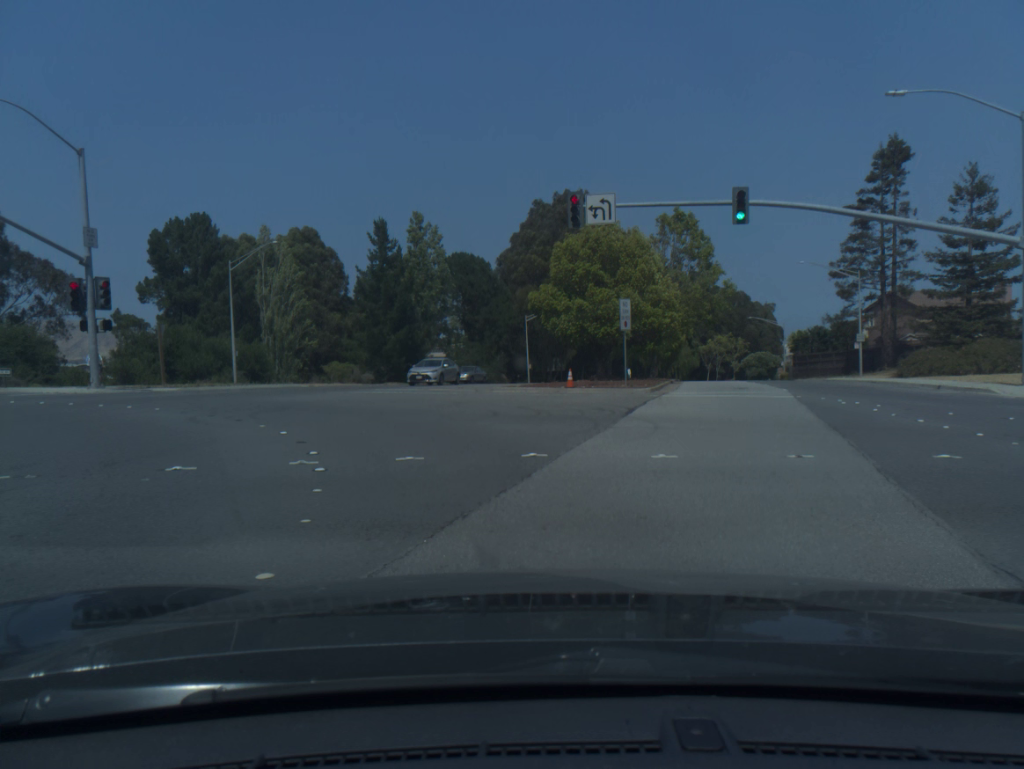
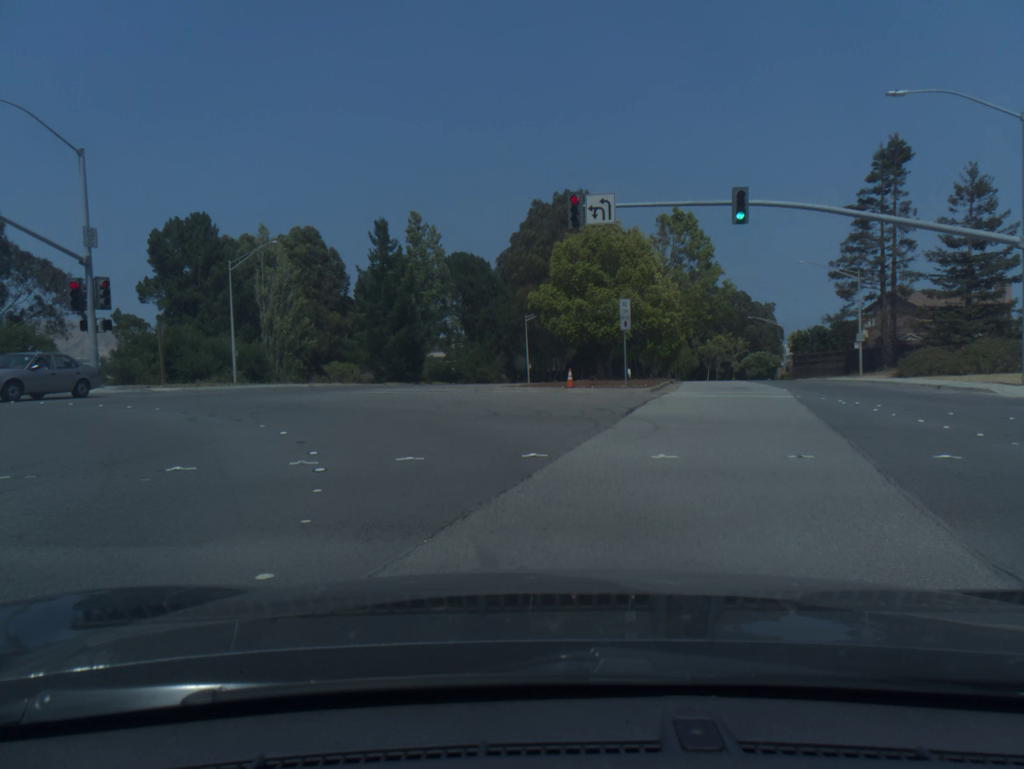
(0.0, +0.1) m; 0°
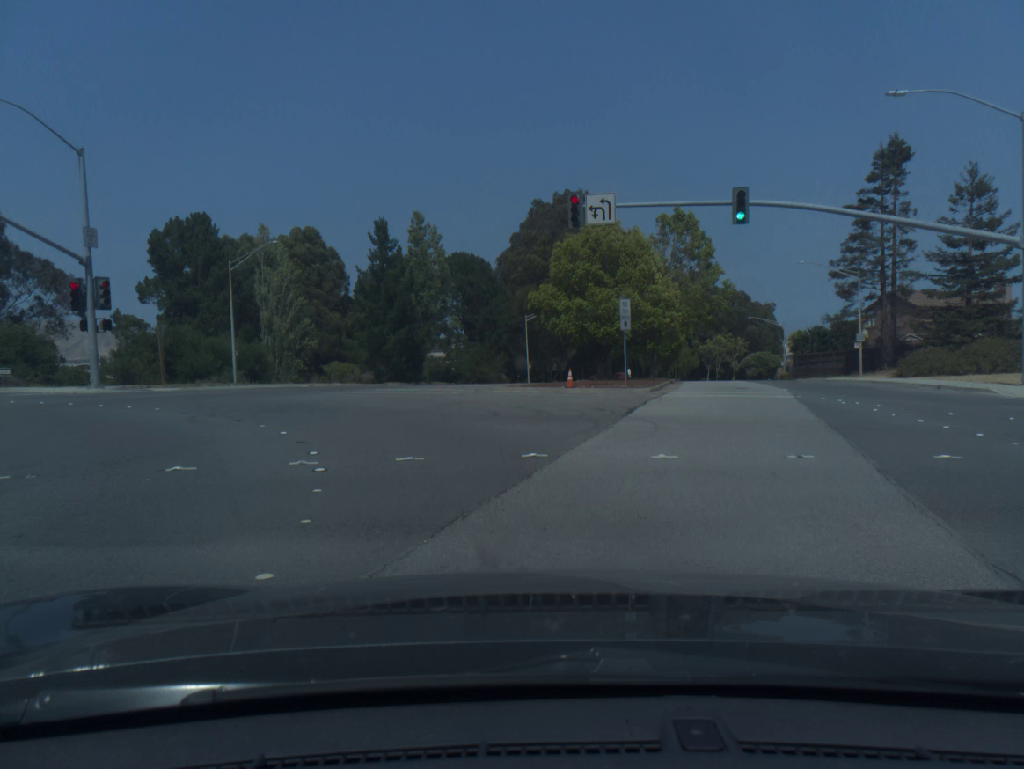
(+0.1, -0.1) m; 0°
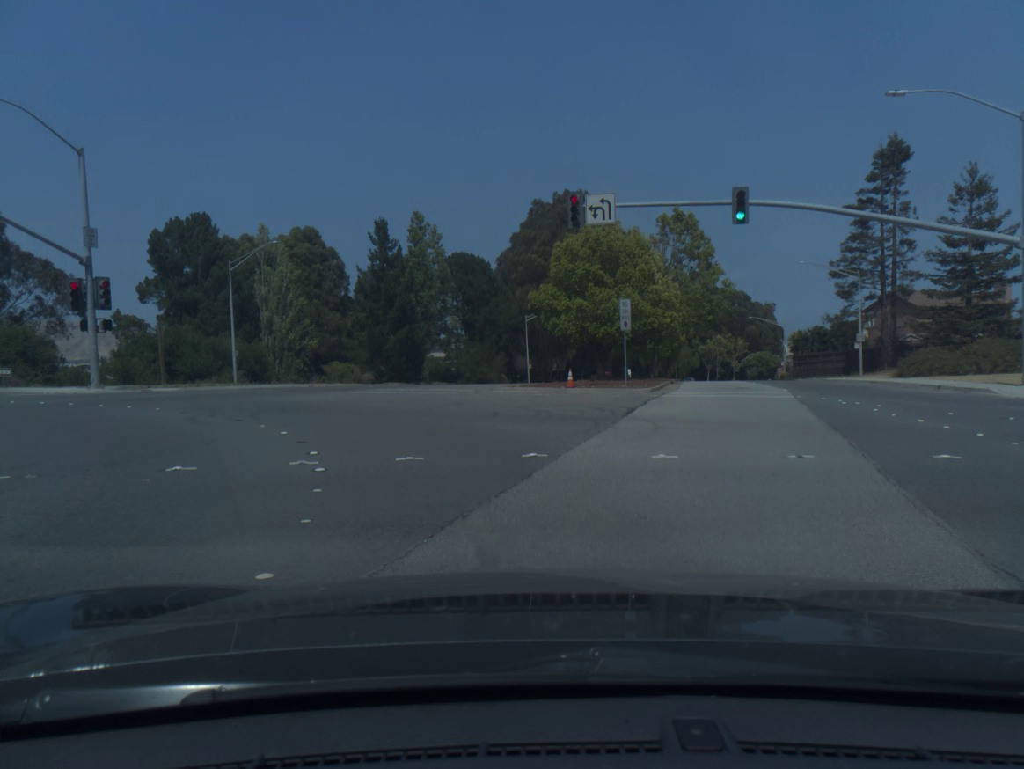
(0.0, 0.0) m; 0°
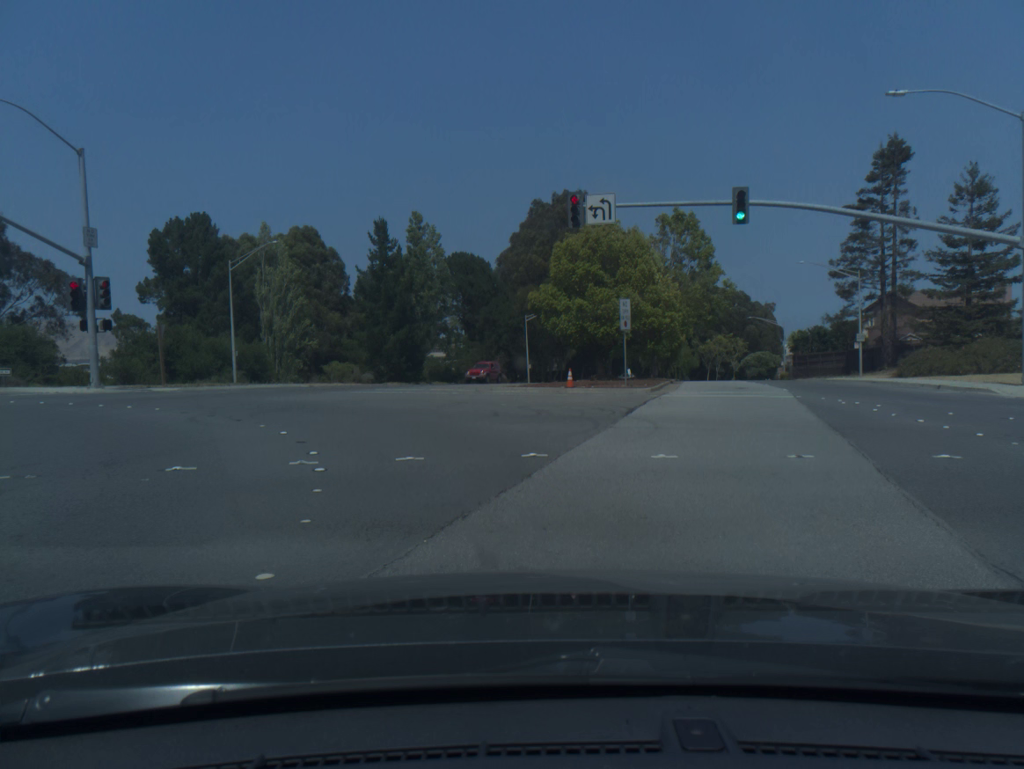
(+0.1, -0.1) m; 0°
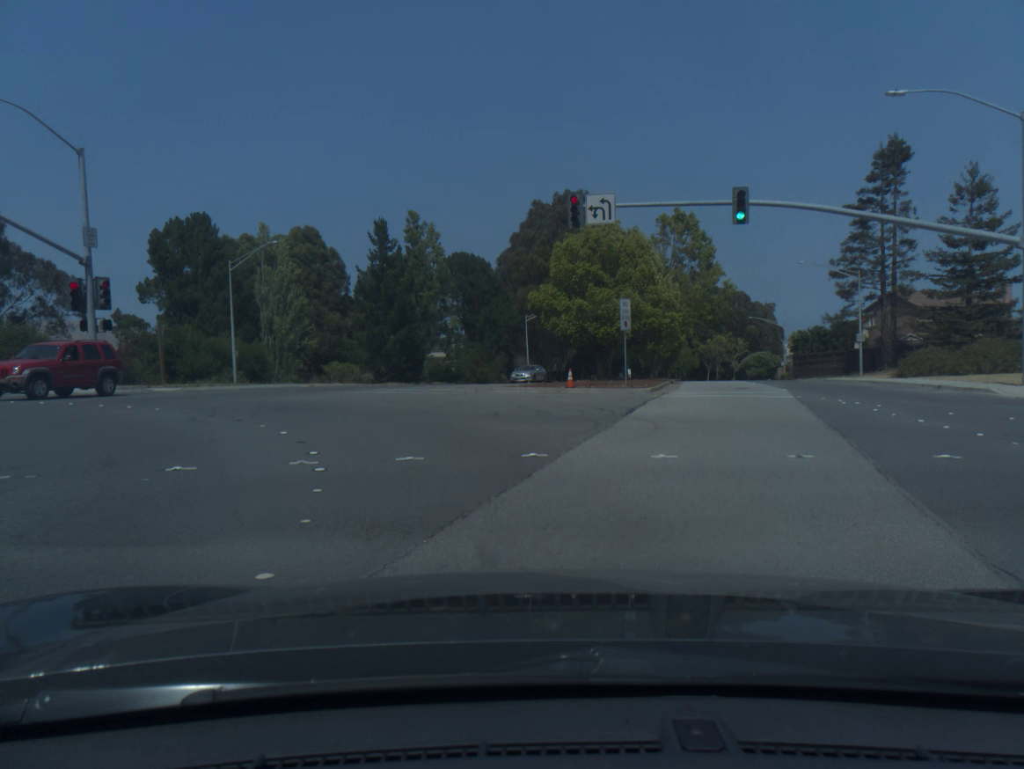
(0.0, 0.0) m; 0°
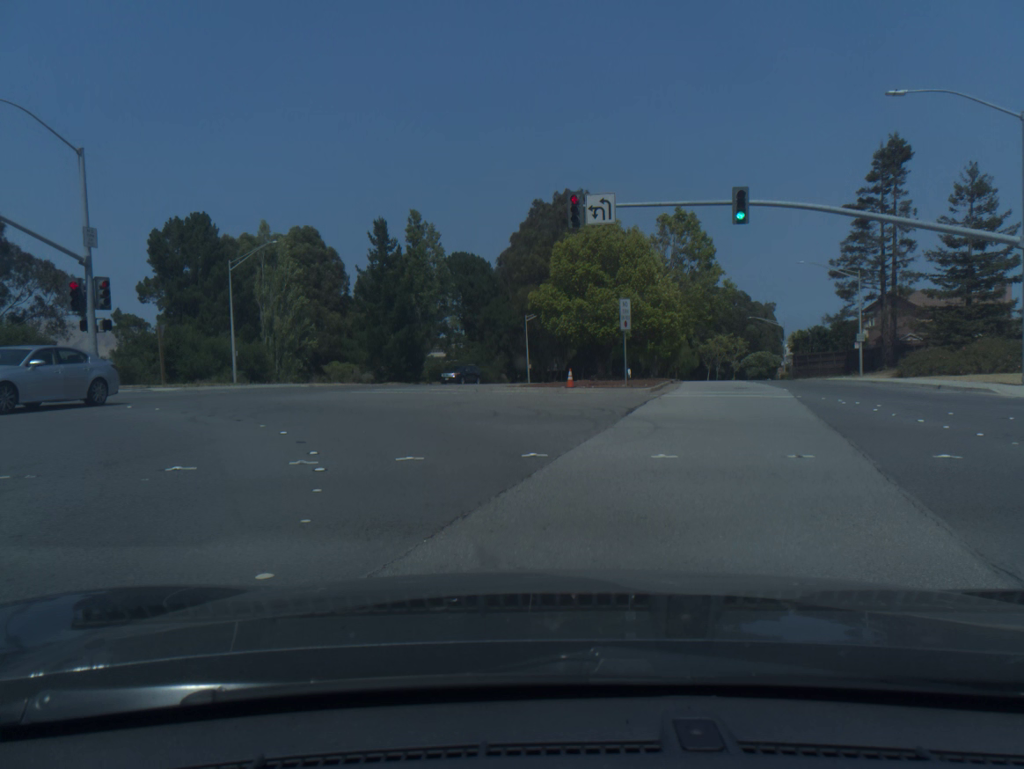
(-0.1, +0.2) m; 0°
